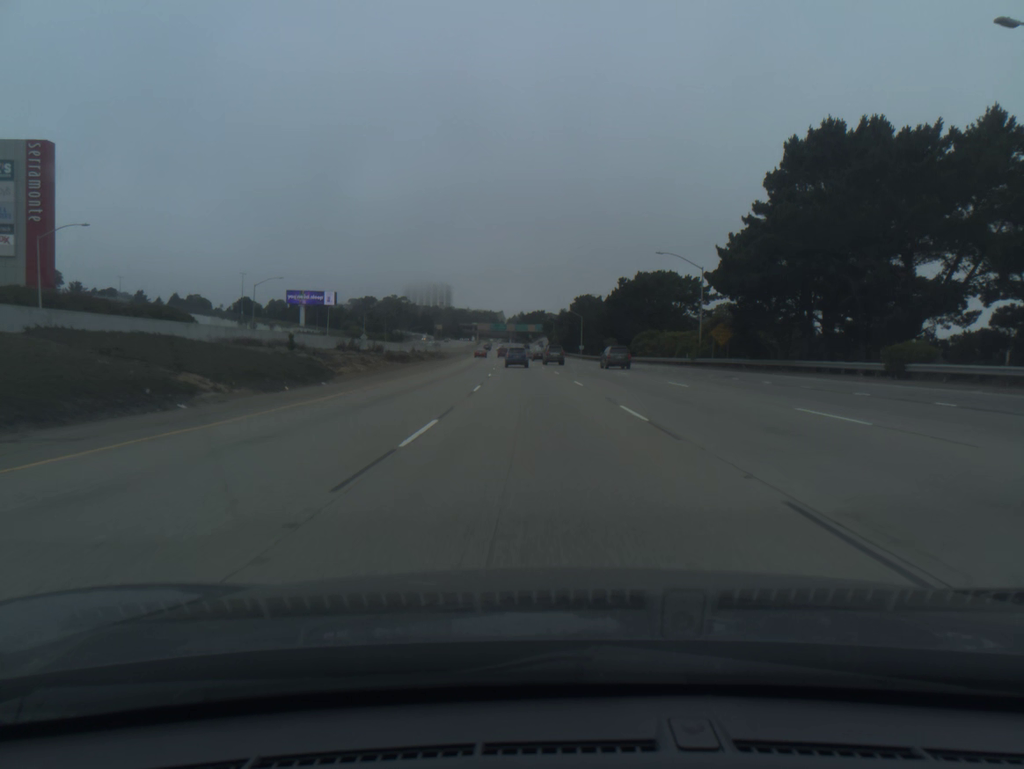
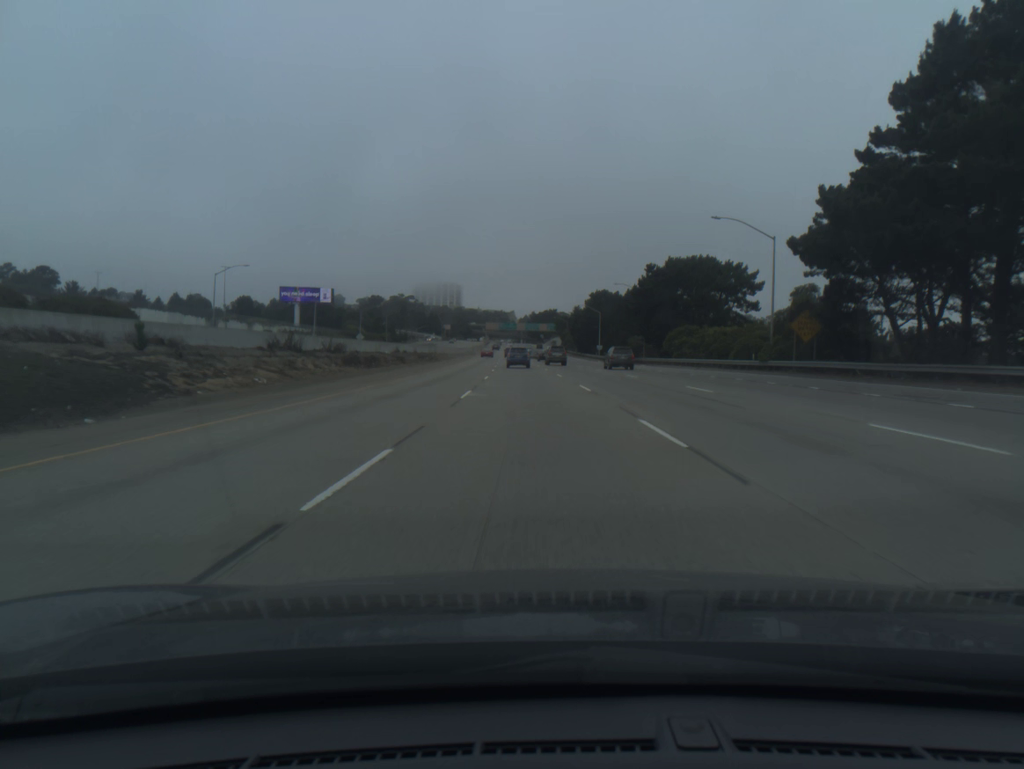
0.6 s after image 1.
(-0.1, +18.4) m; -1°
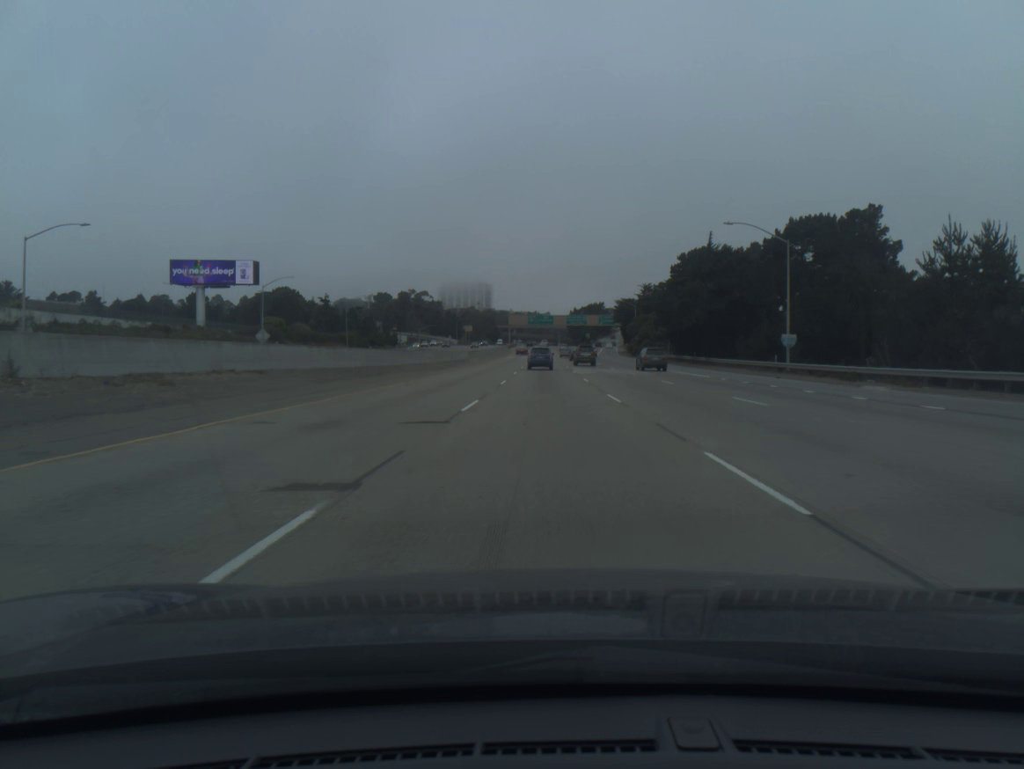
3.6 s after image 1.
(-3.1, +91.7) m; -3°
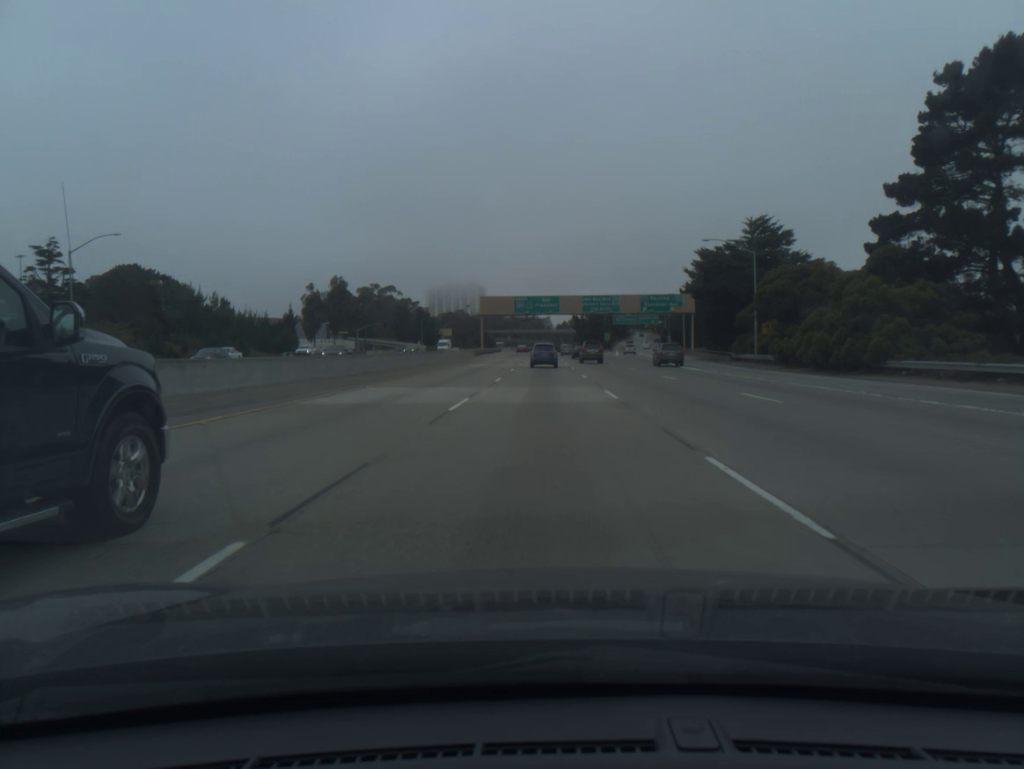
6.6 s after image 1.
(+0.5, +88.9) m; 0°
